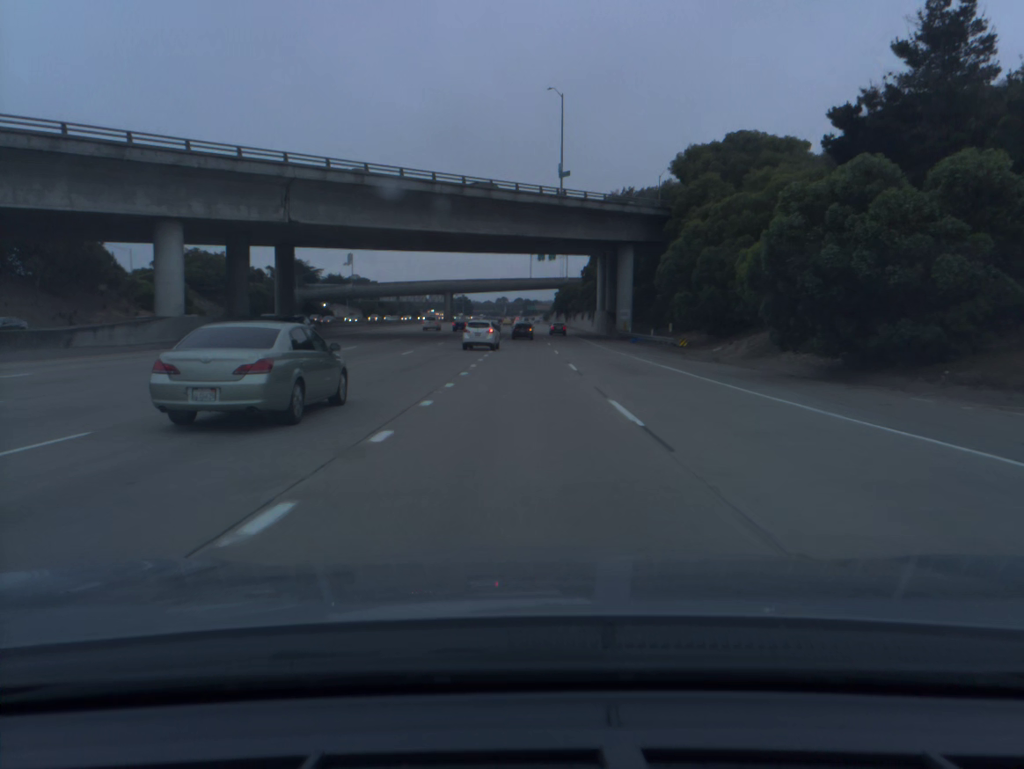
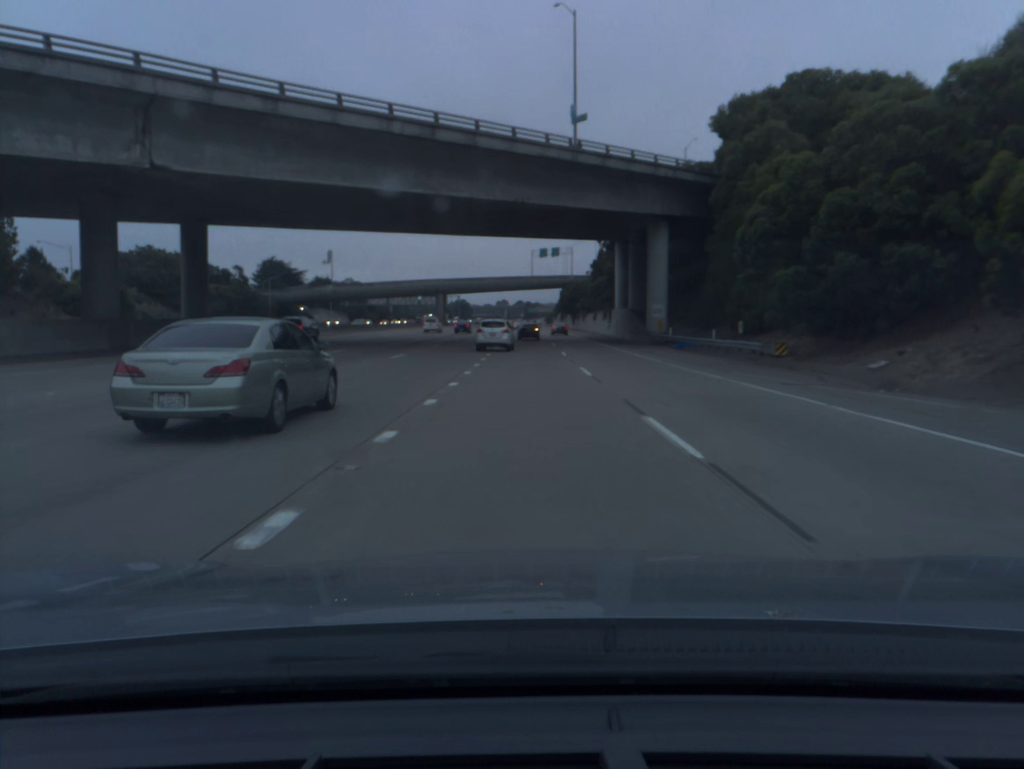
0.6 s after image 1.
(0.0, +18.2) m; 0°
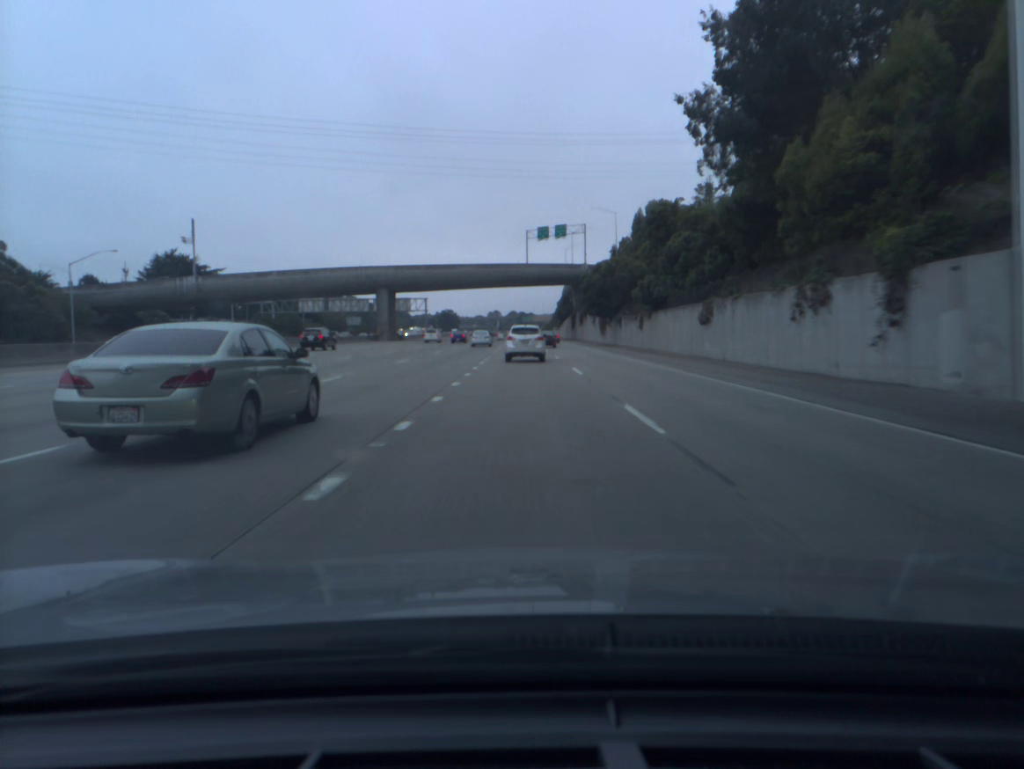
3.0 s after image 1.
(+0.4, +70.4) m; 0°
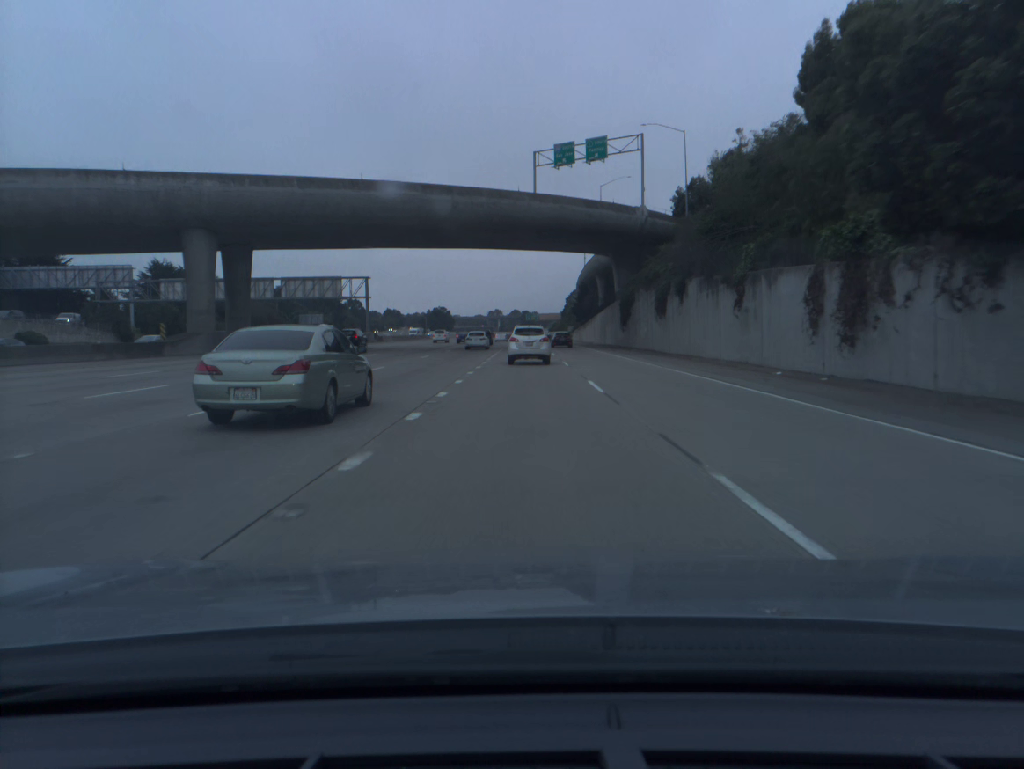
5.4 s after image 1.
(-0.1, +65.7) m; 0°
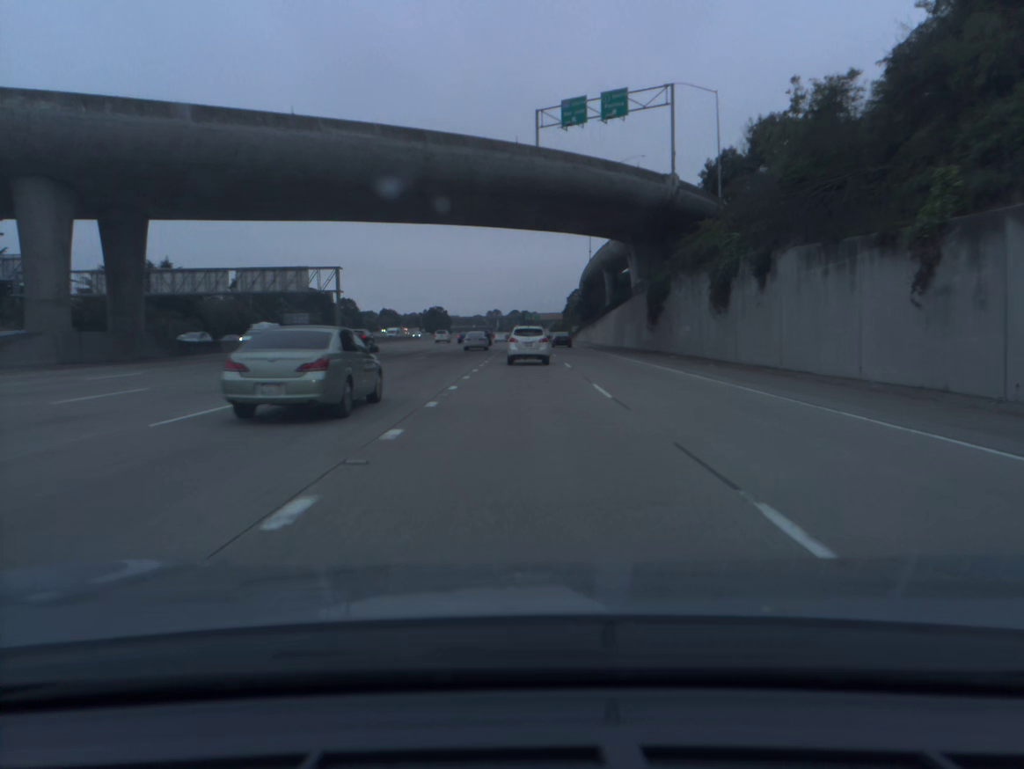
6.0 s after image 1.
(0.0, +15.8) m; 0°
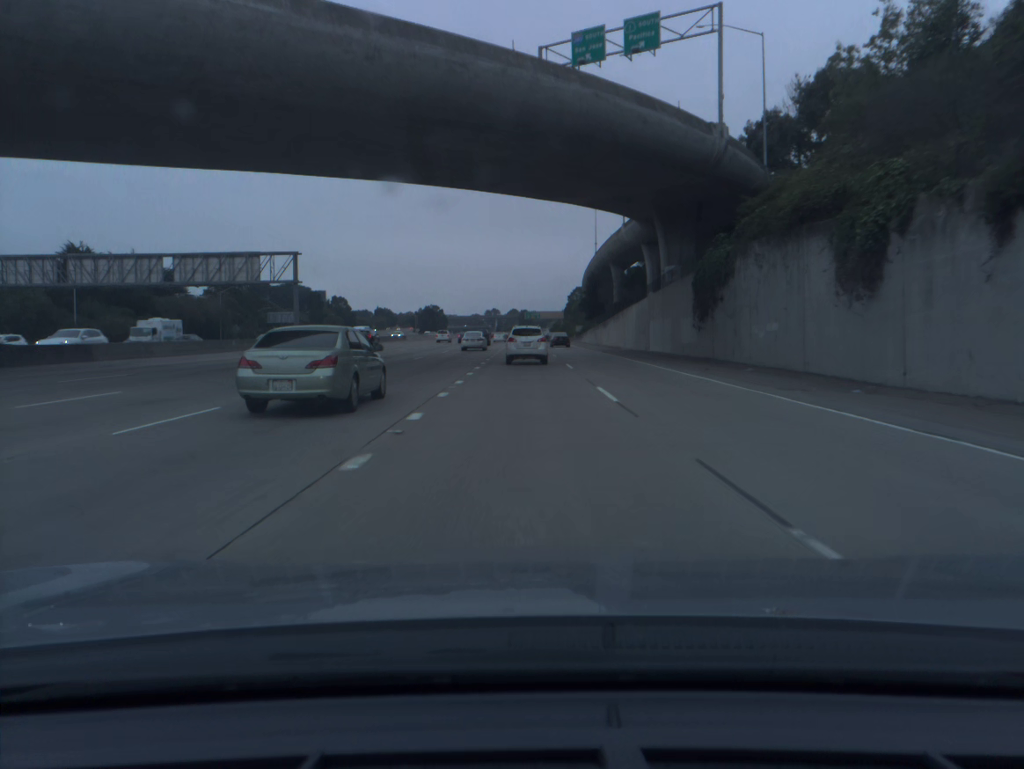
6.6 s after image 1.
(0.0, +15.7) m; 0°
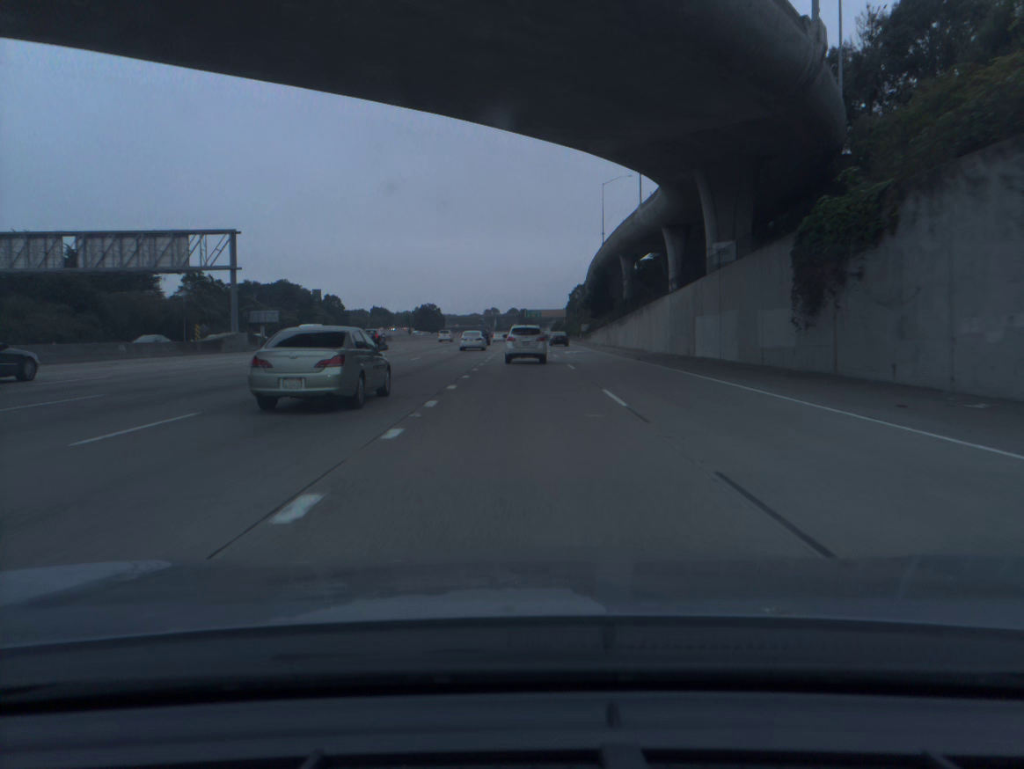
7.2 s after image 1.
(0.0, +15.6) m; 0°
